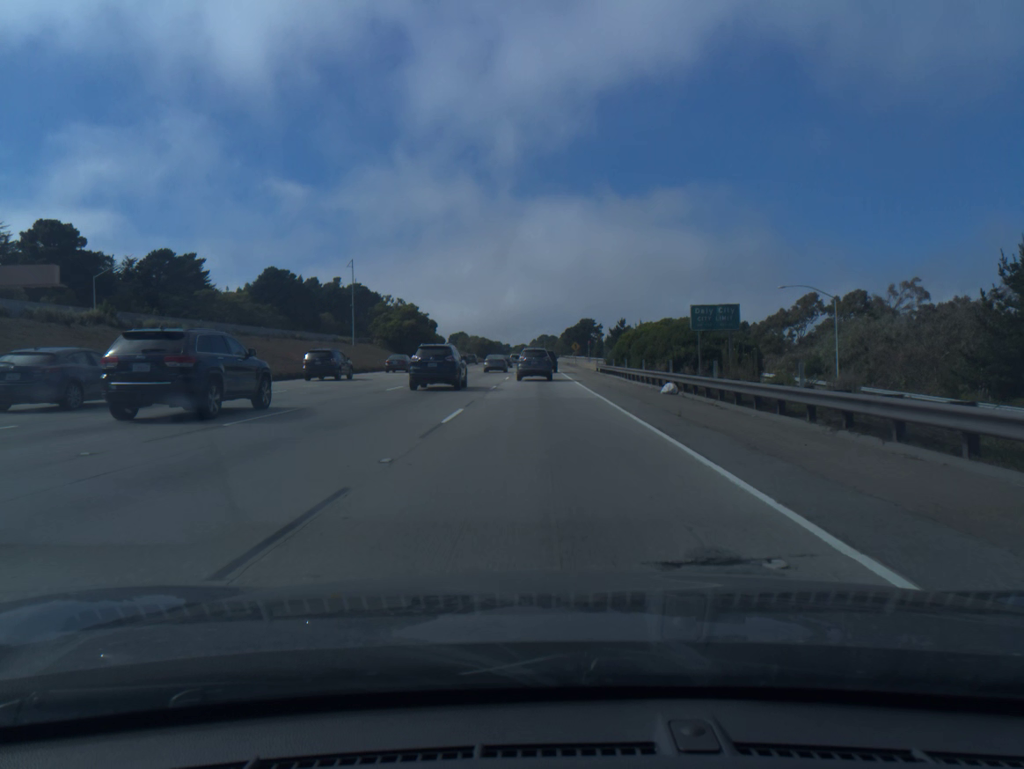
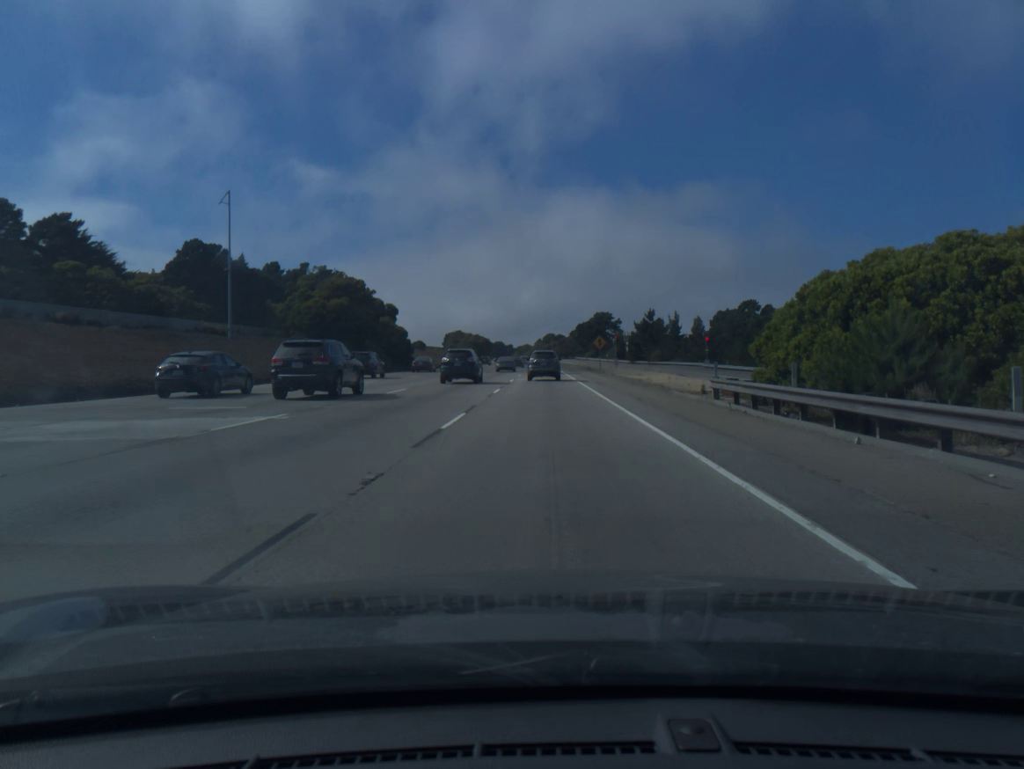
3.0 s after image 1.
(-0.2, +44.6) m; 0°
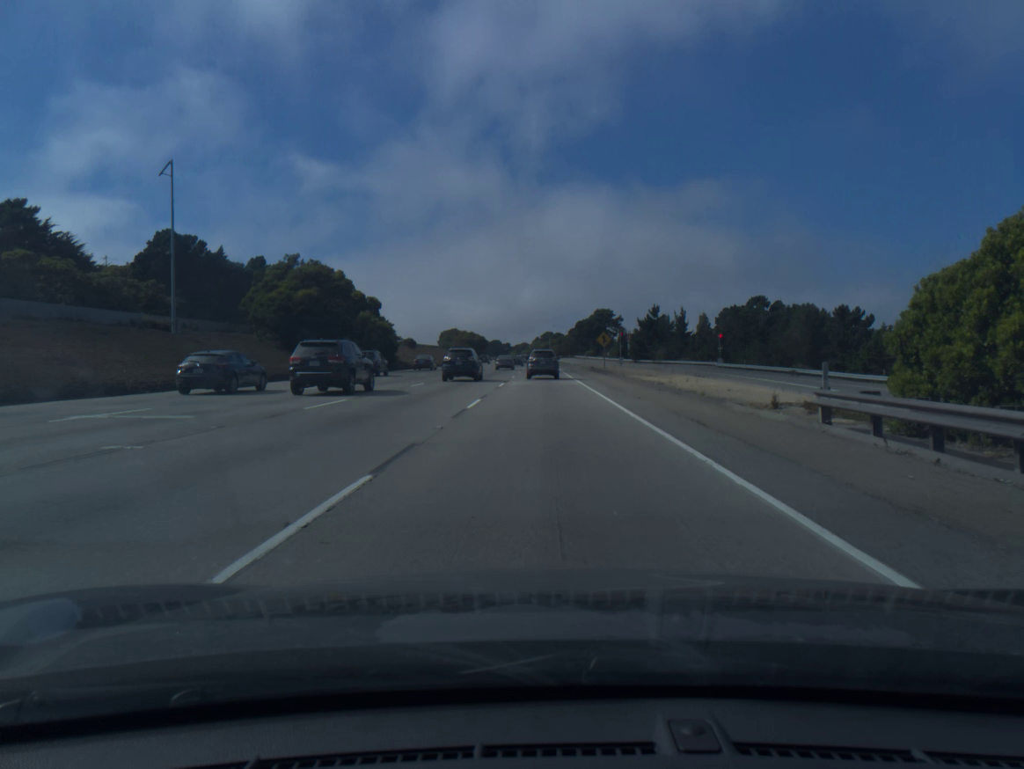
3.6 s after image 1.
(0.0, +9.4) m; 0°
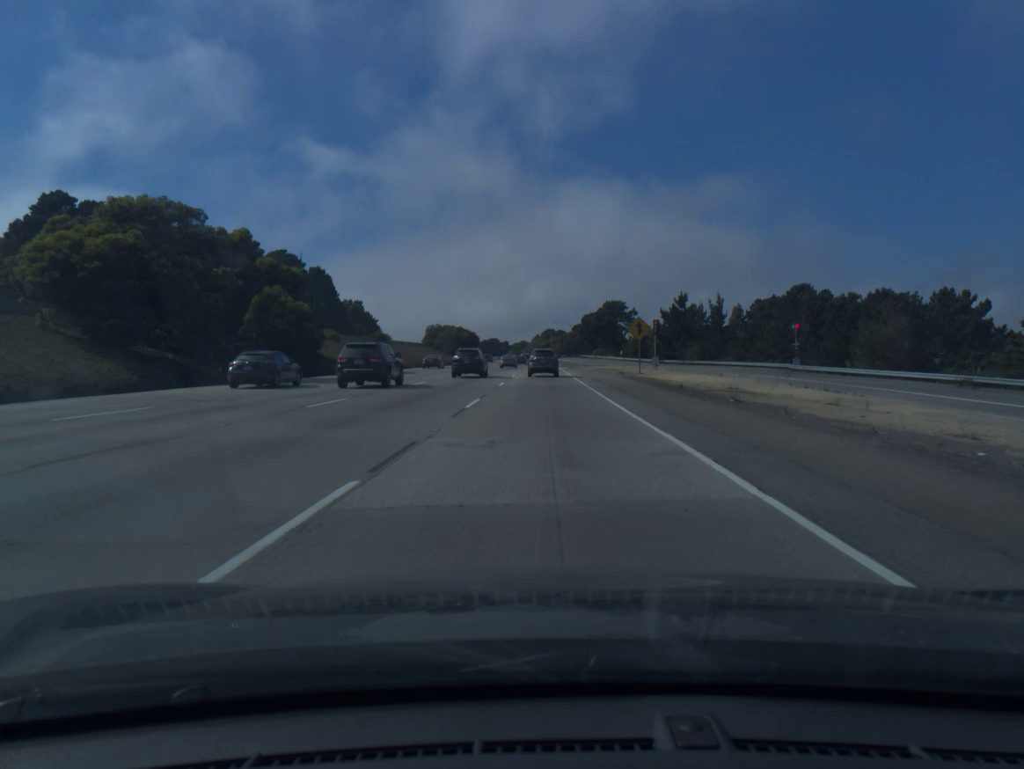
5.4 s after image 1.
(0.0, +29.3) m; 0°
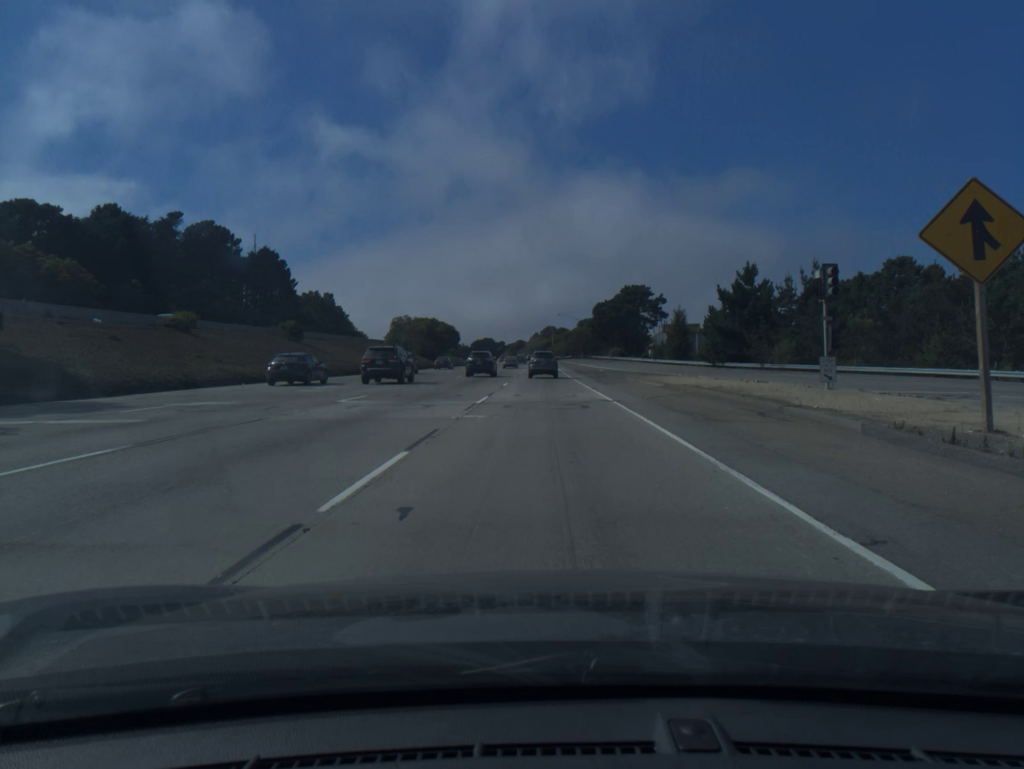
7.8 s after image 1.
(0.0, +41.5) m; 0°
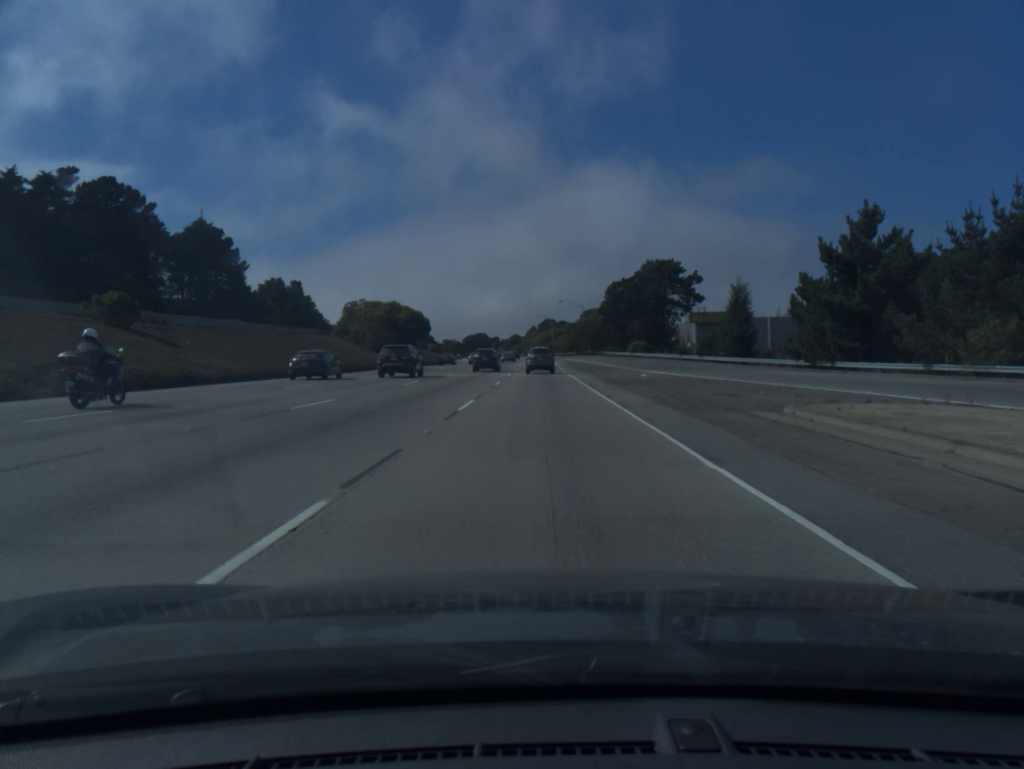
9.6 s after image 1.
(+0.1, +32.4) m; 0°
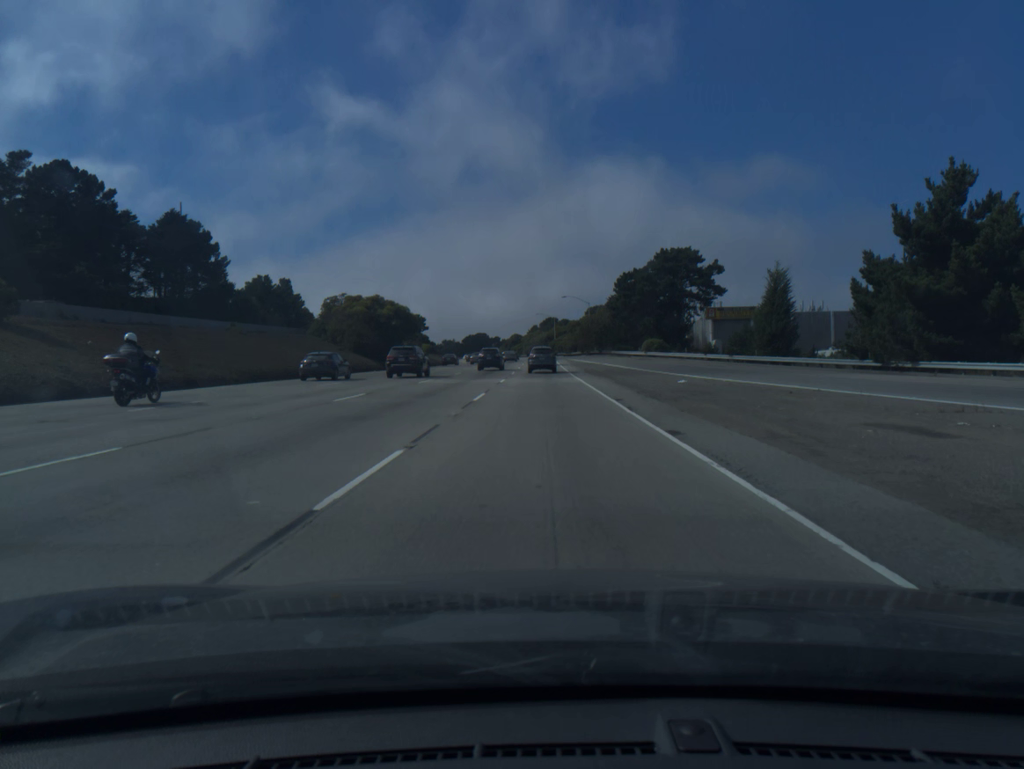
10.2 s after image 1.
(0.0, +11.0) m; 0°
